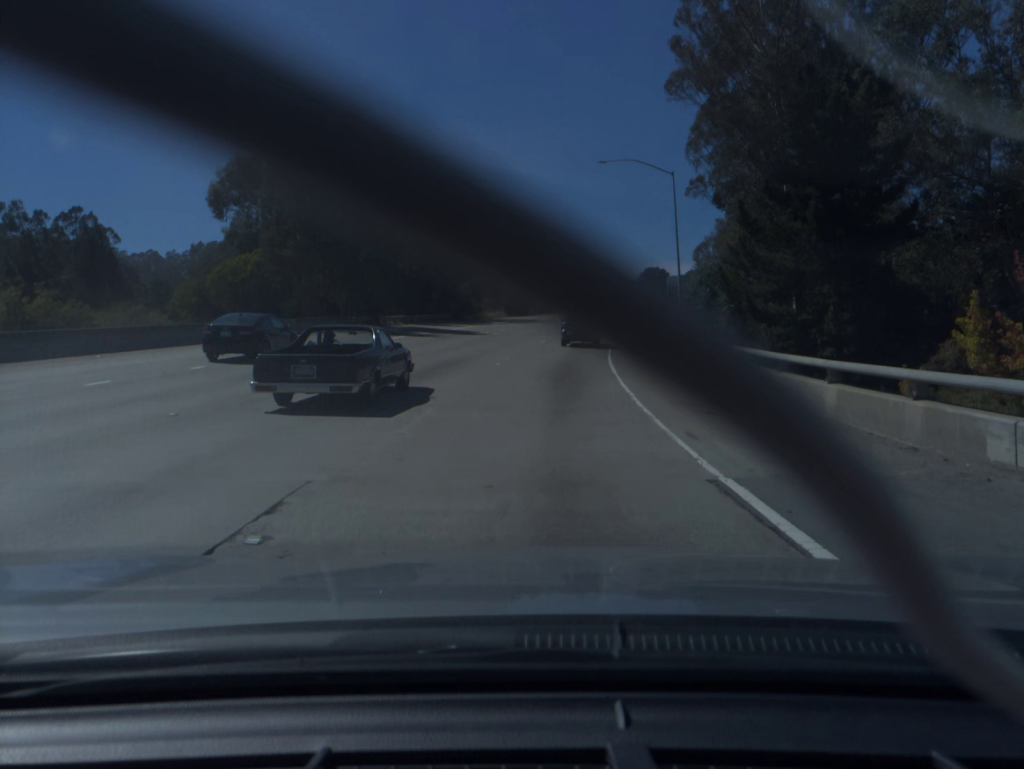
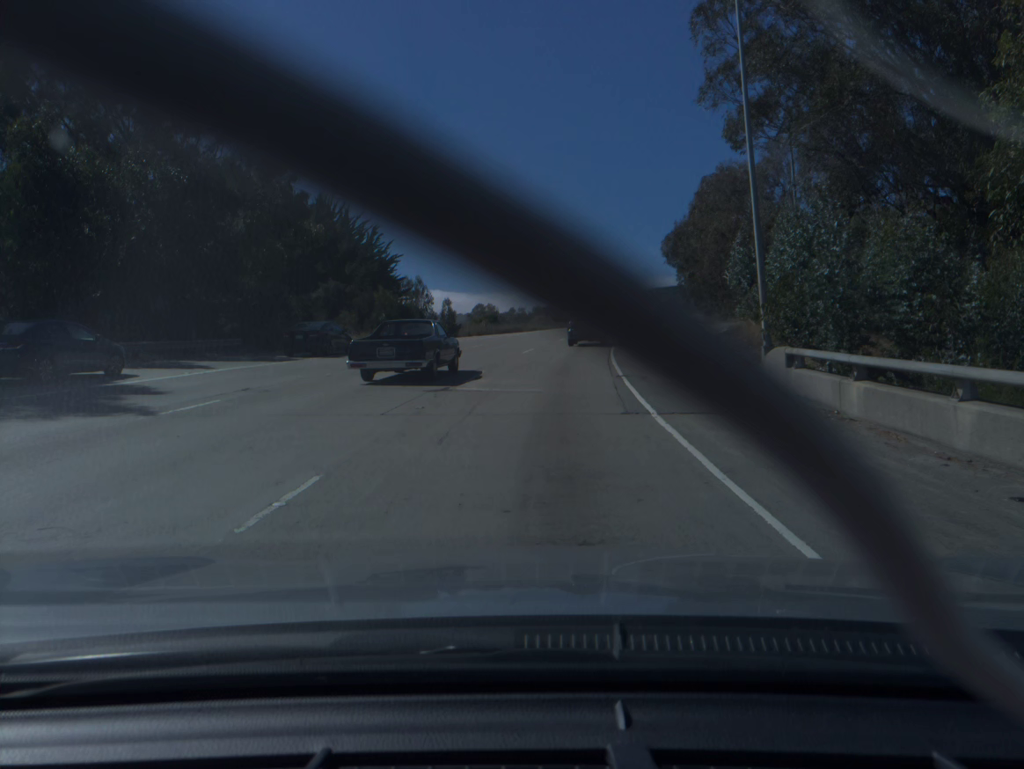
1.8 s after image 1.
(+1.6, +35.3) m; +6°
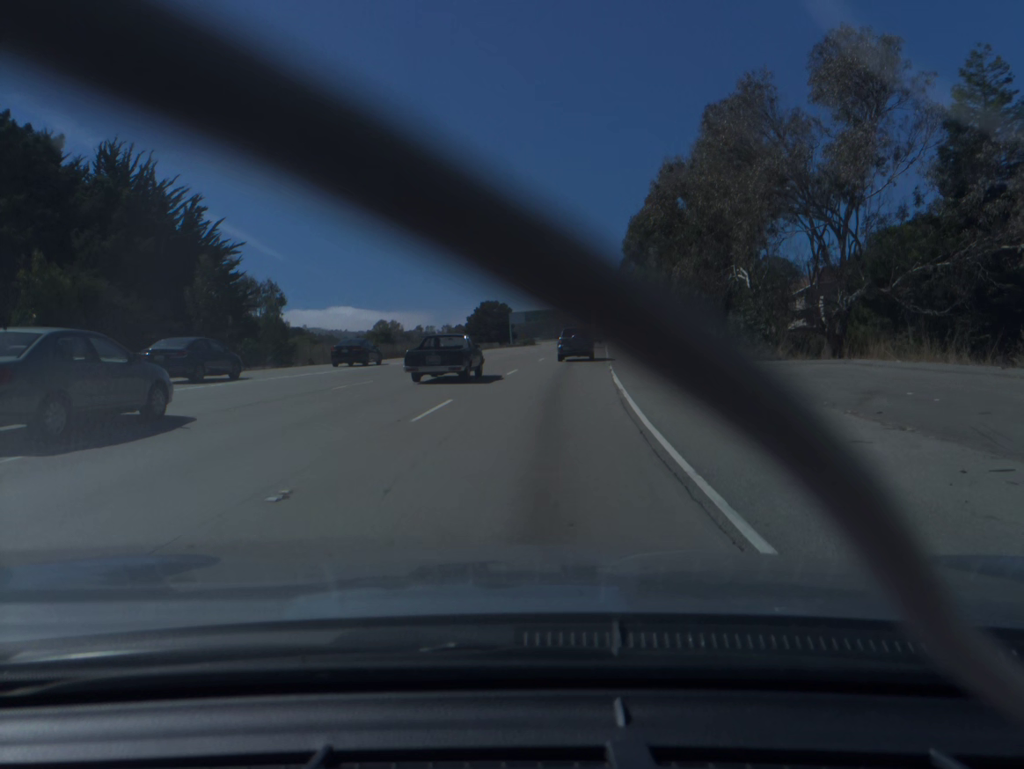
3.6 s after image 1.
(+1.8, +33.9) m; +6°
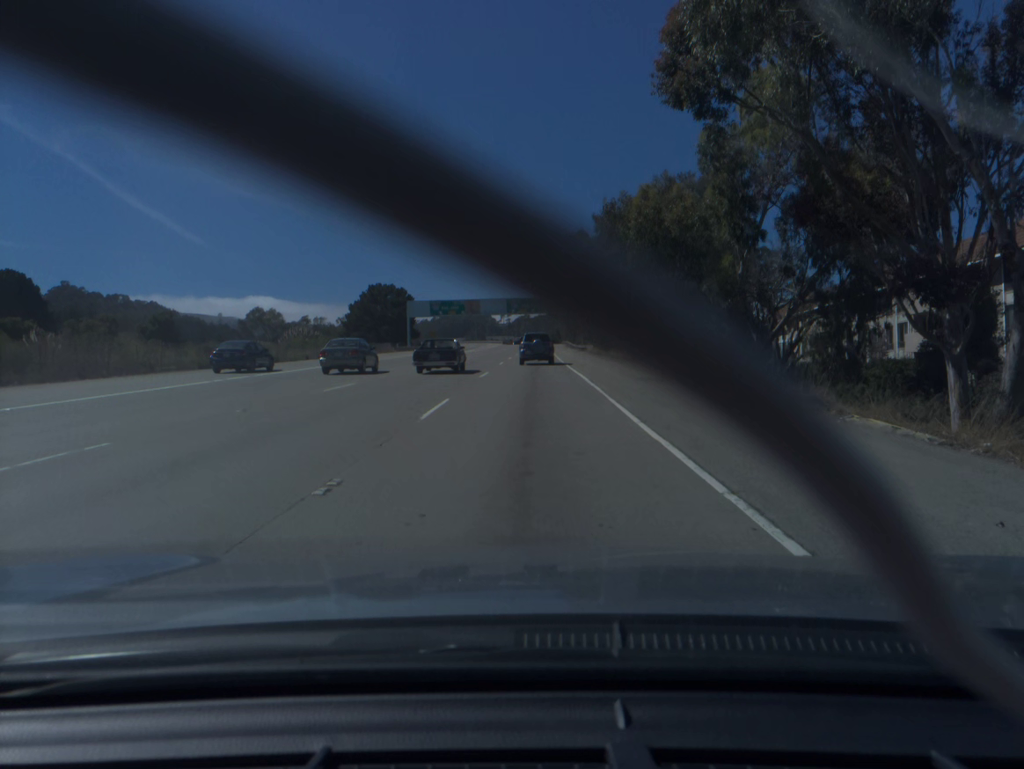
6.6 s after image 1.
(+3.5, +56.7) m; +5°
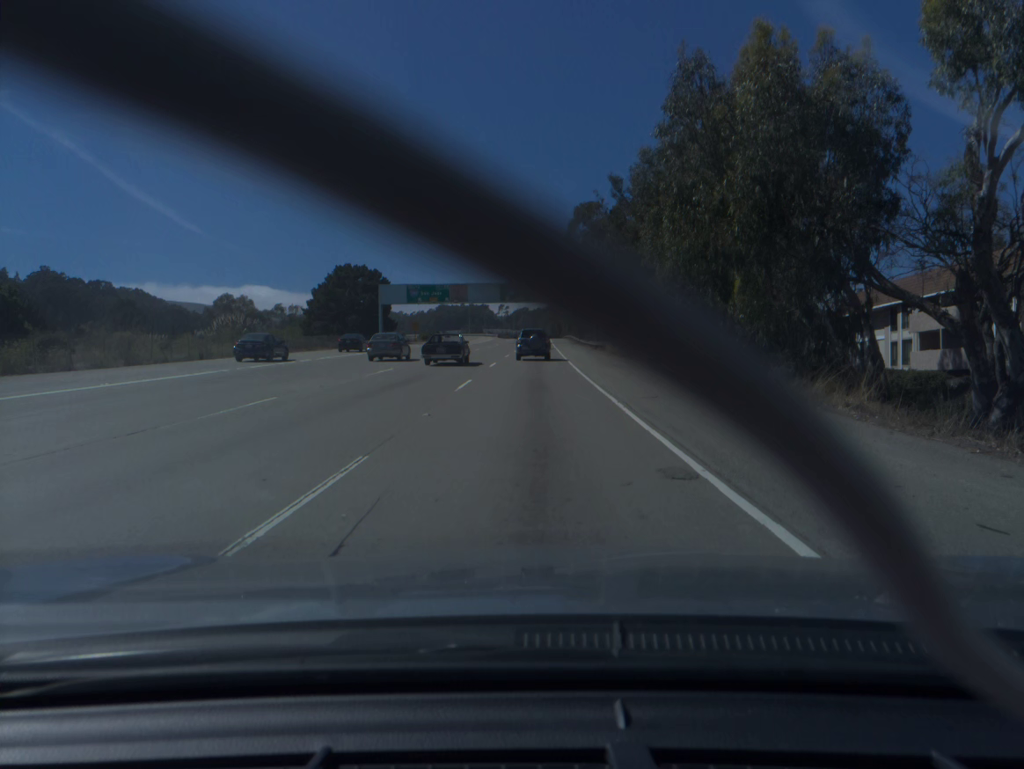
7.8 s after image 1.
(+0.1, +23.2) m; 0°
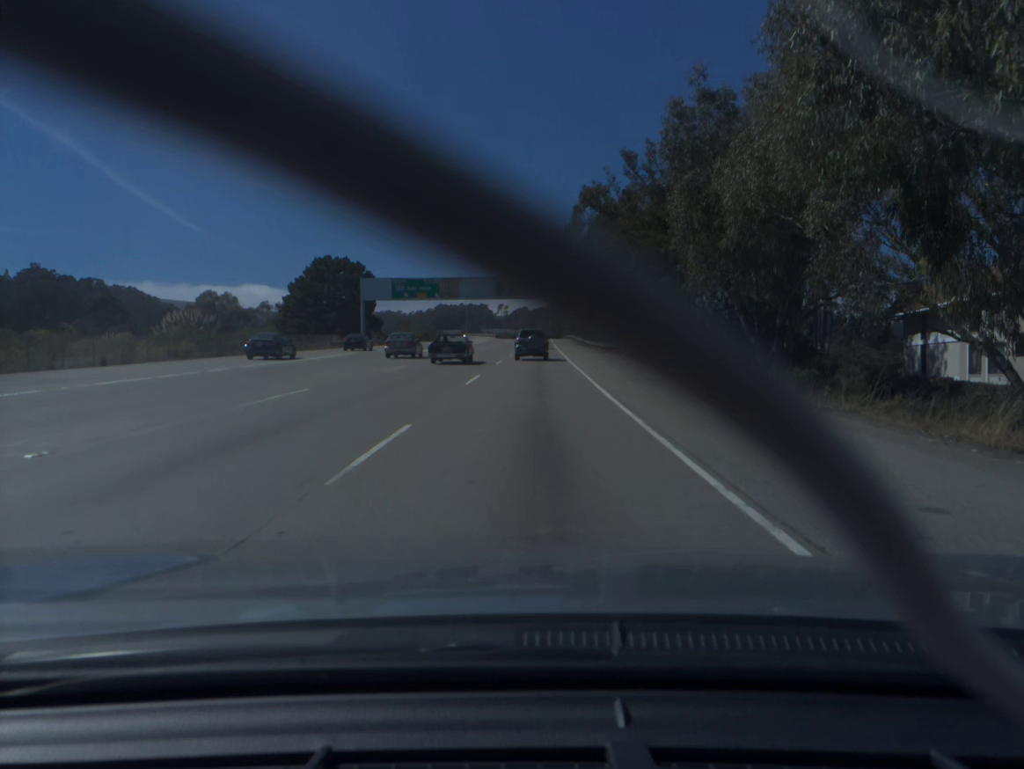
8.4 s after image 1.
(0.0, +11.7) m; 0°
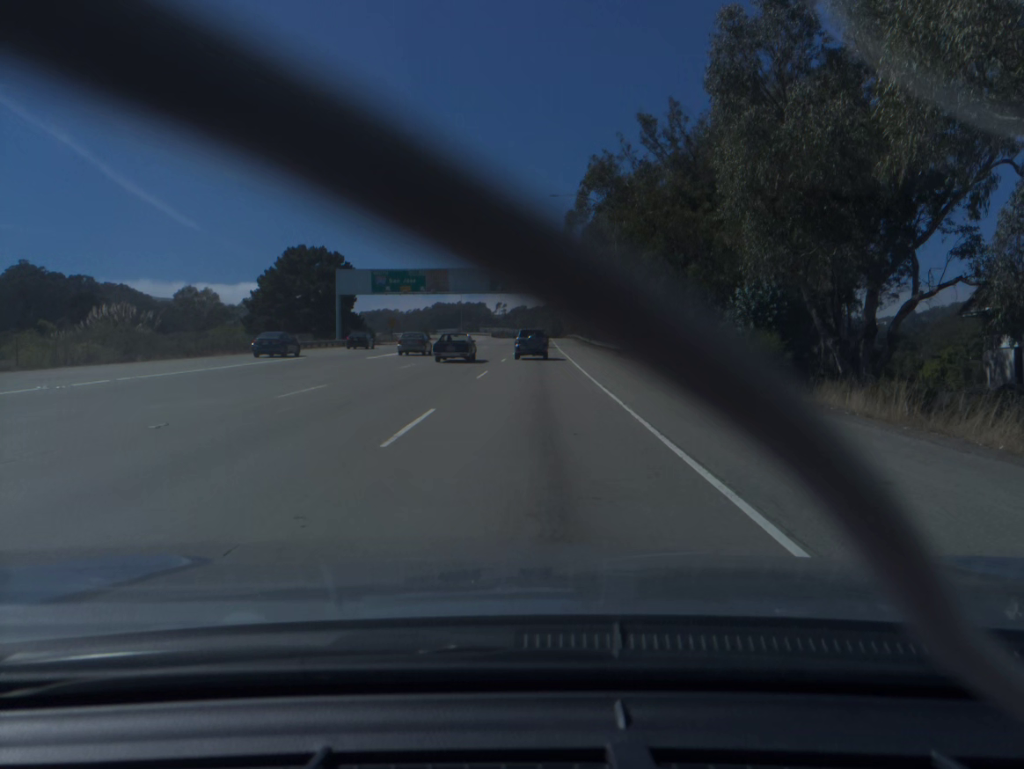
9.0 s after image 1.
(0.0, +11.8) m; 0°
